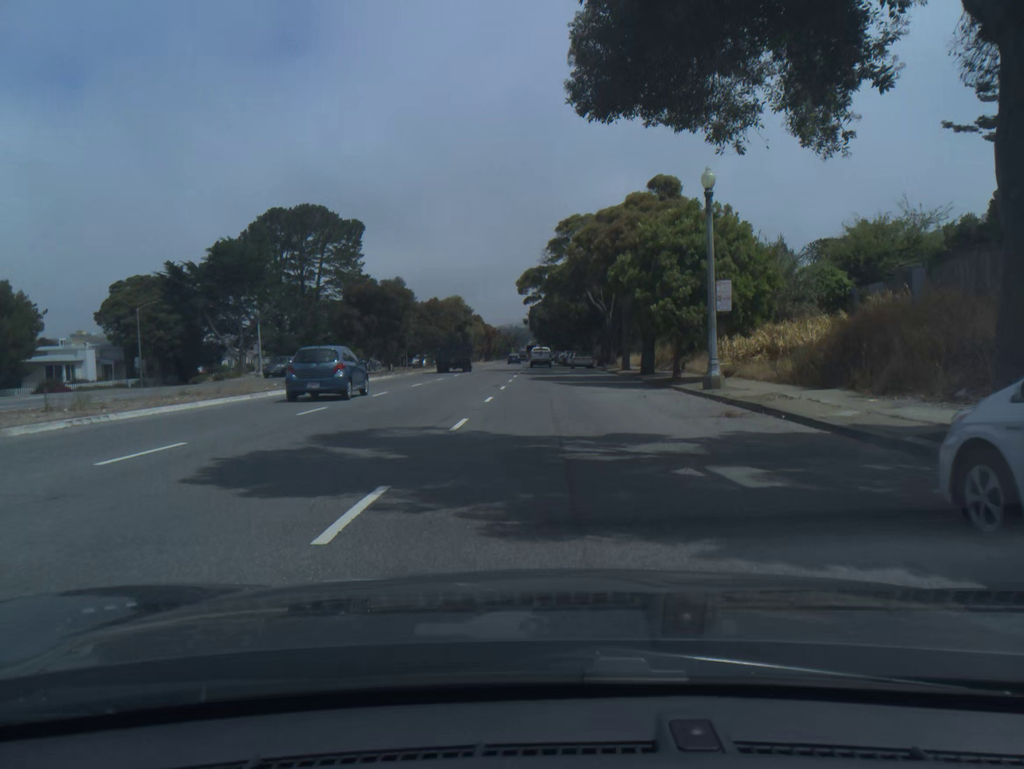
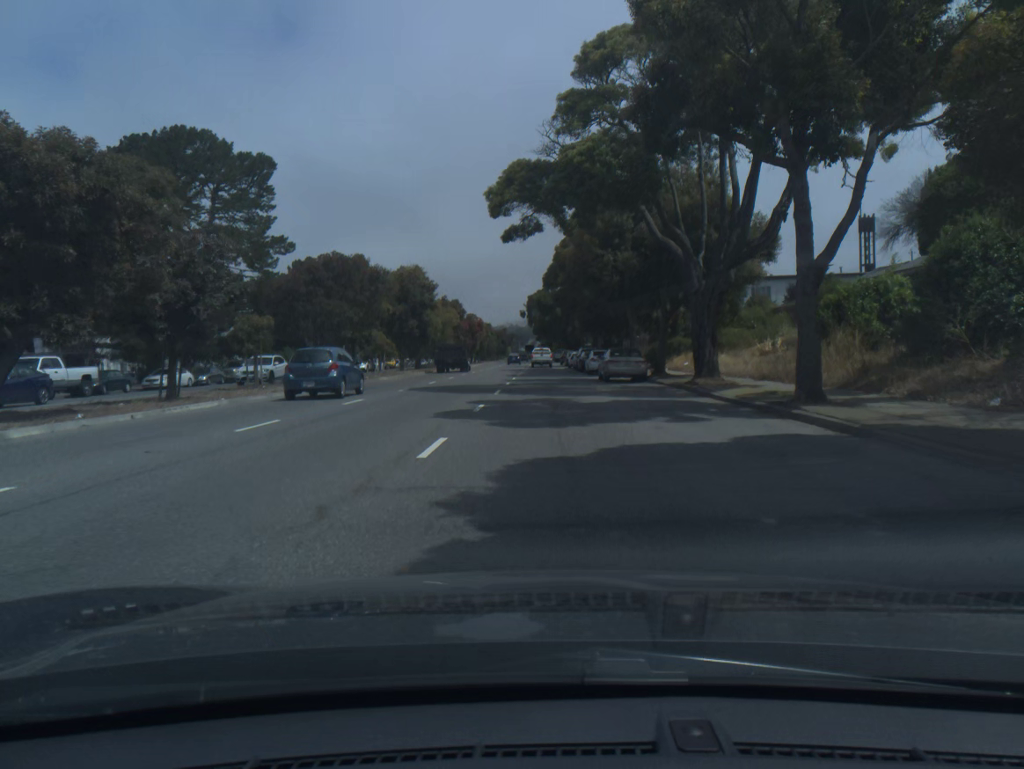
(-0.1, +32.8) m; 0°
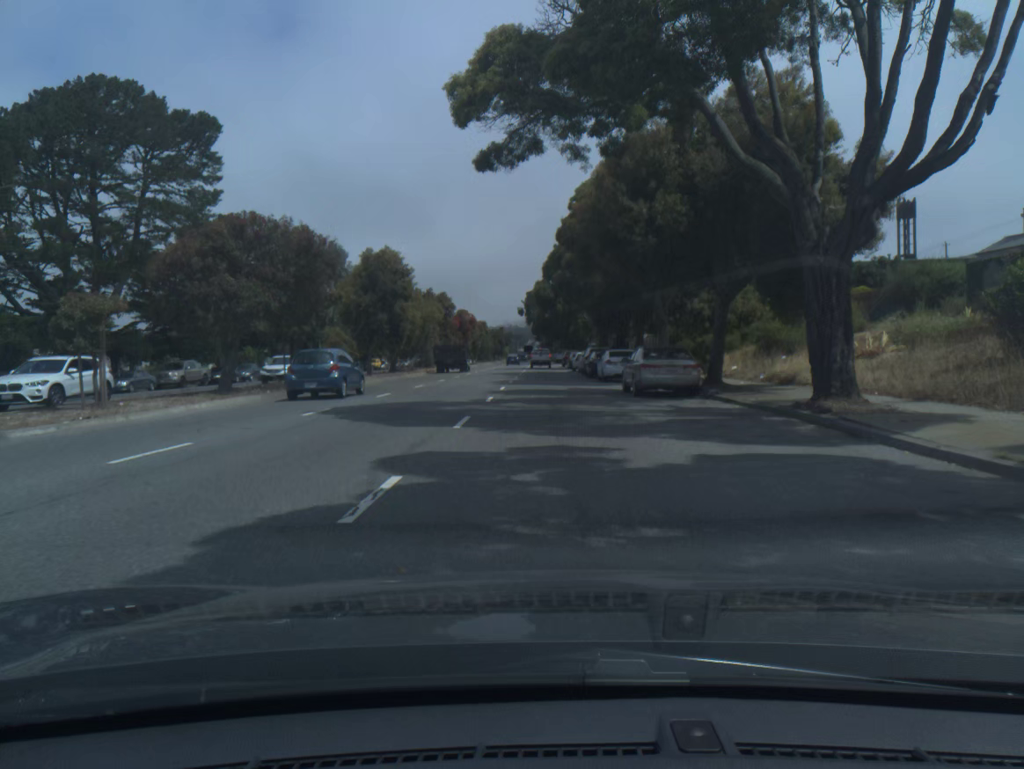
(0.0, +10.9) m; 0°
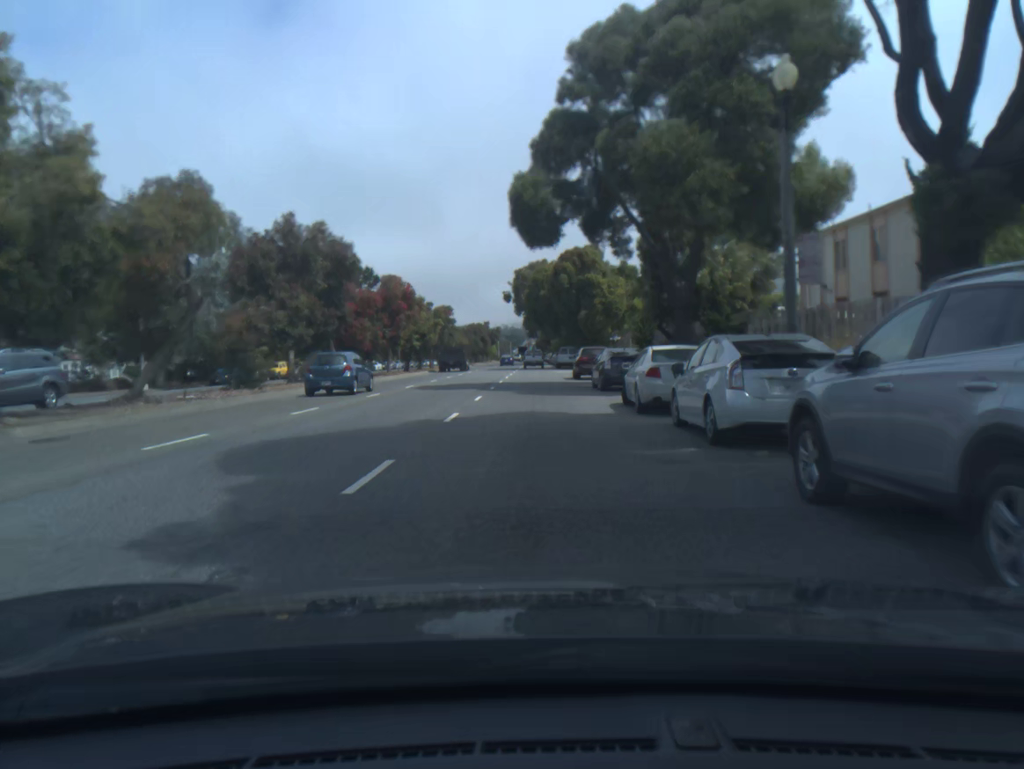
(+0.4, +43.2) m; 0°
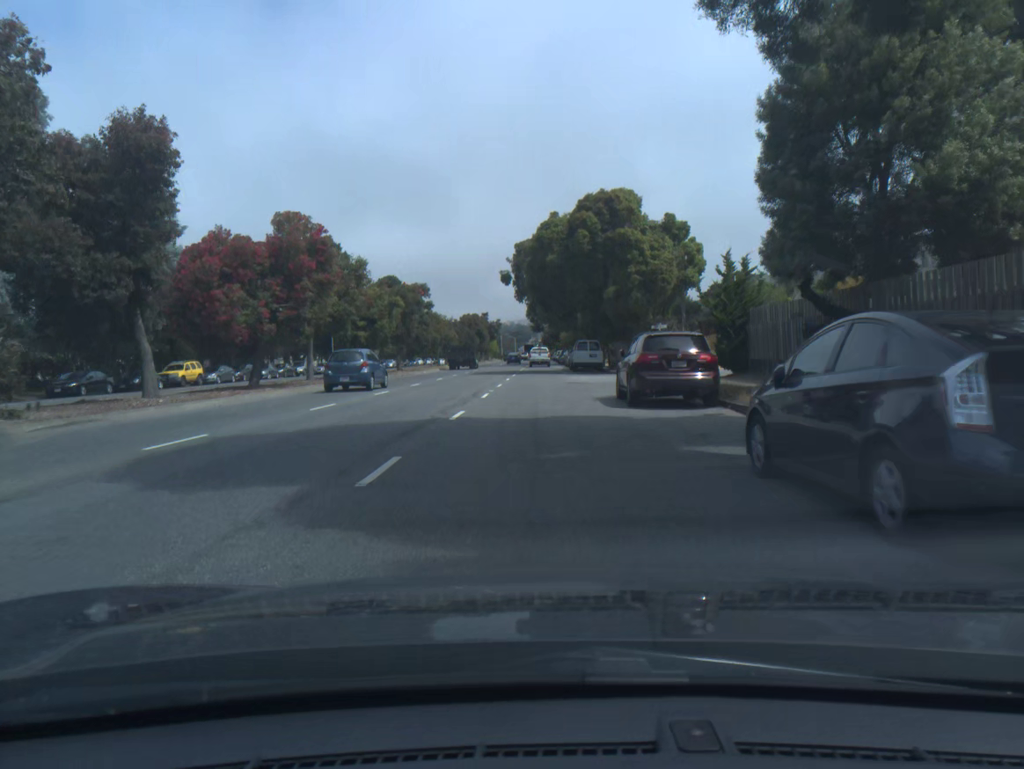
(-0.1, +21.5) m; -1°
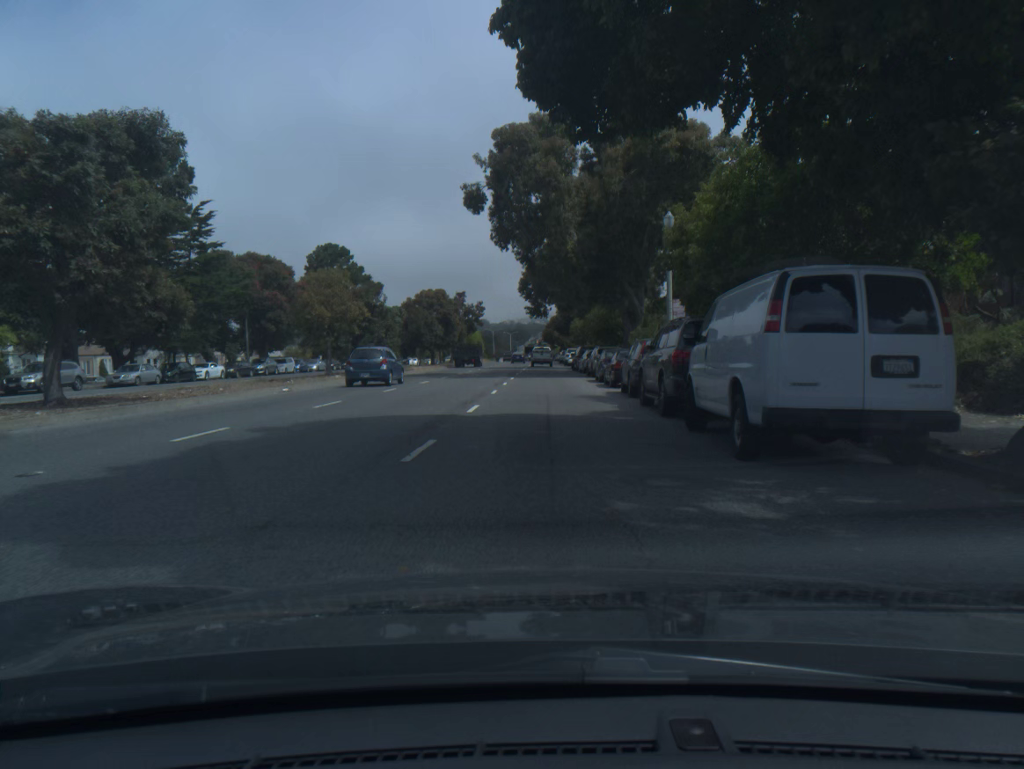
(-0.2, +43.0) m; 0°
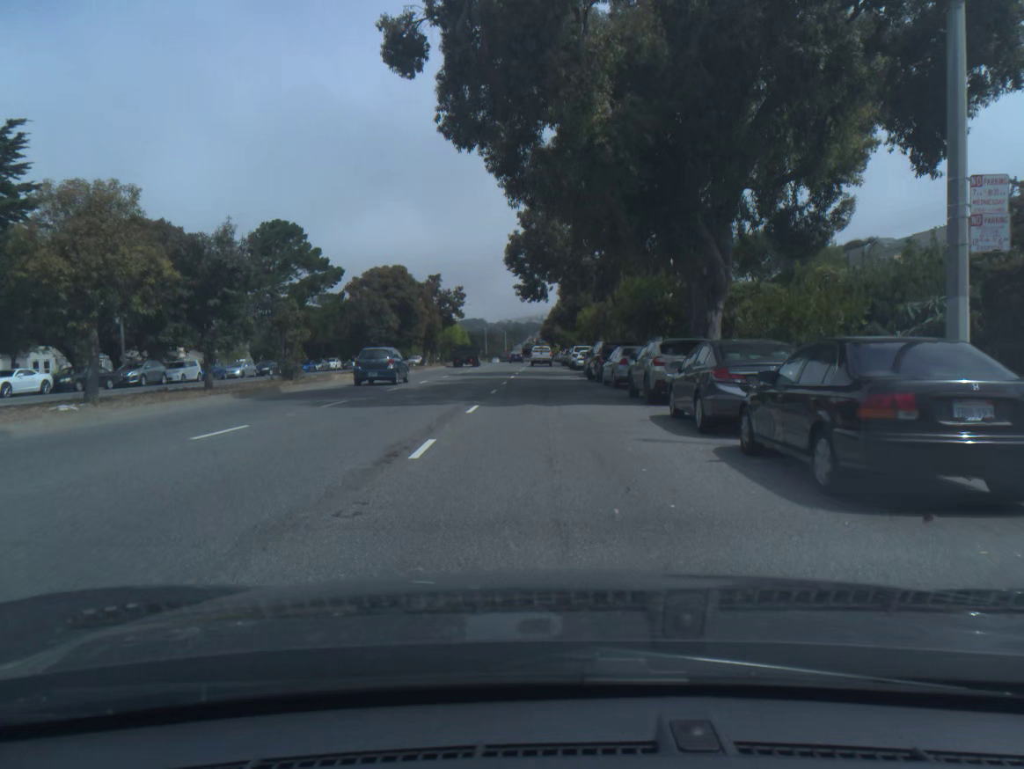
(0.0, +21.5) m; 0°
